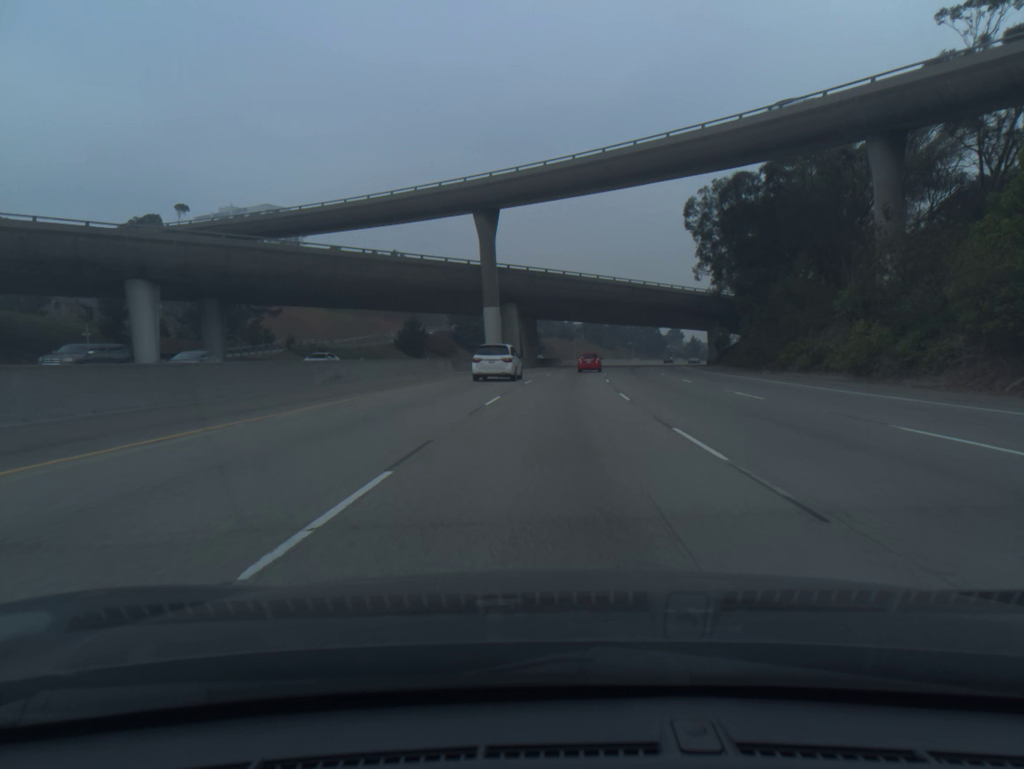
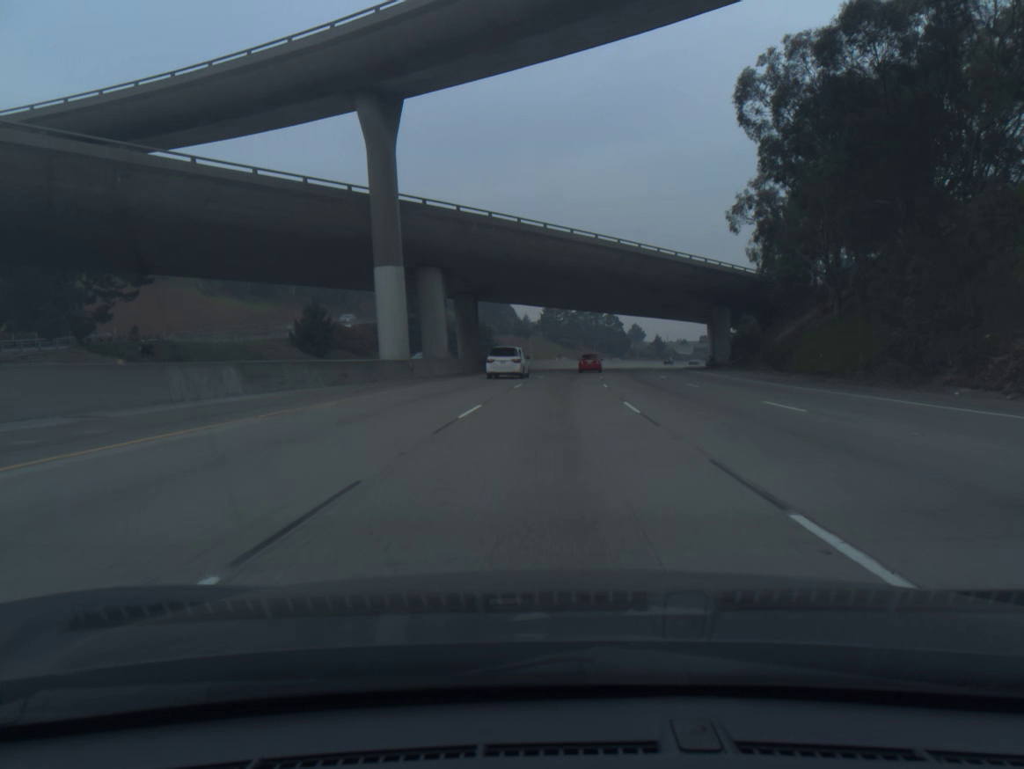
(+1.0, +33.0) m; +3°
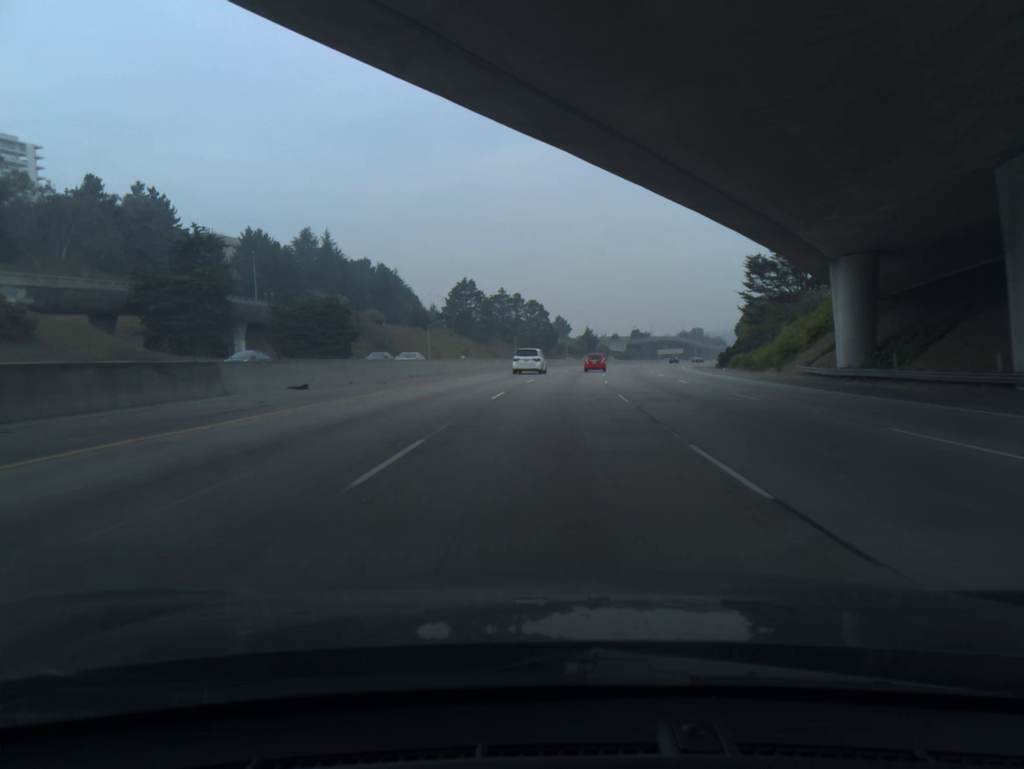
(+3.3, +66.4) m; +6°
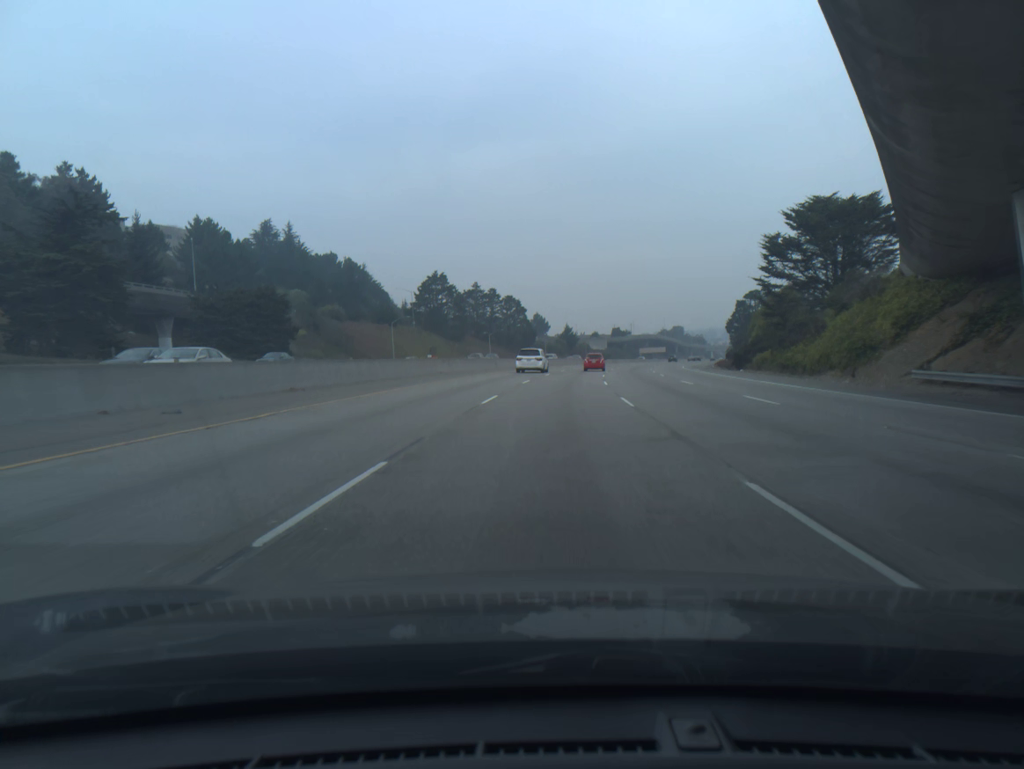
(+0.2, +16.8) m; +2°
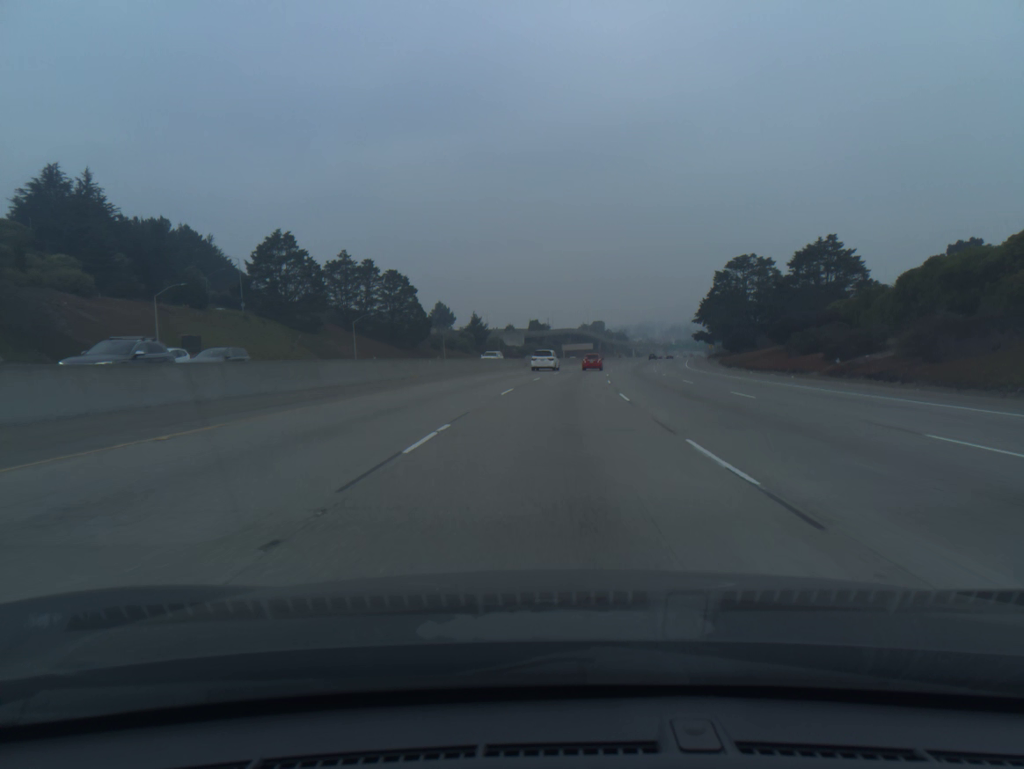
(+3.8, +67.9) m; +6°
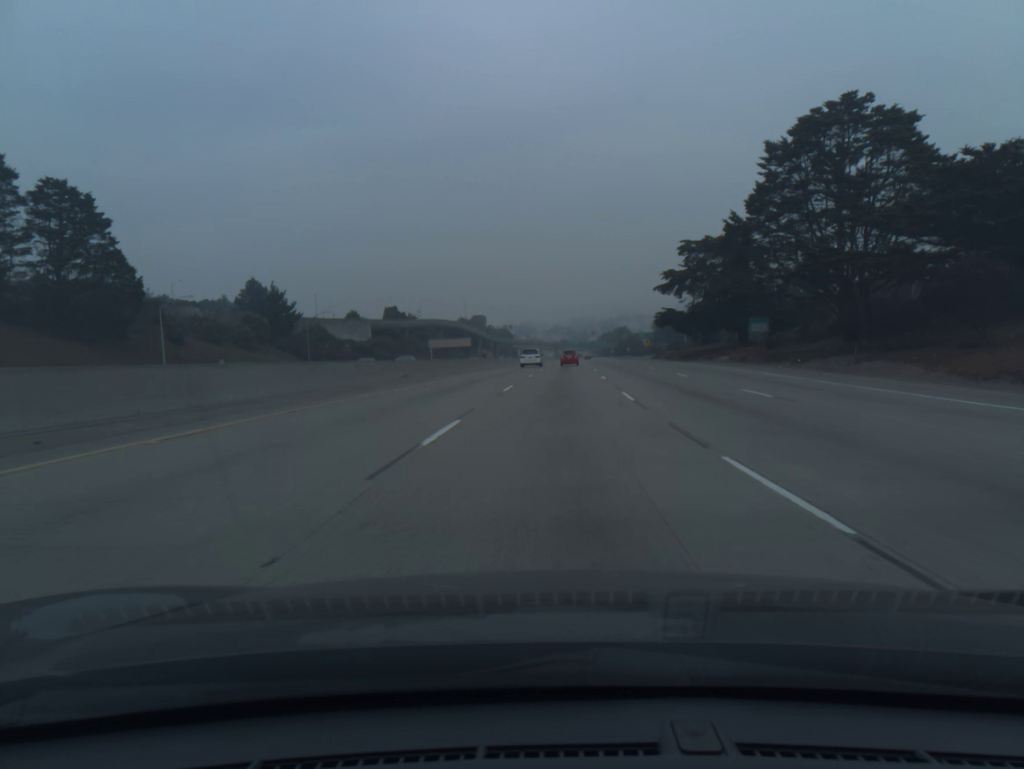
(+6.4, +86.8) m; +9°
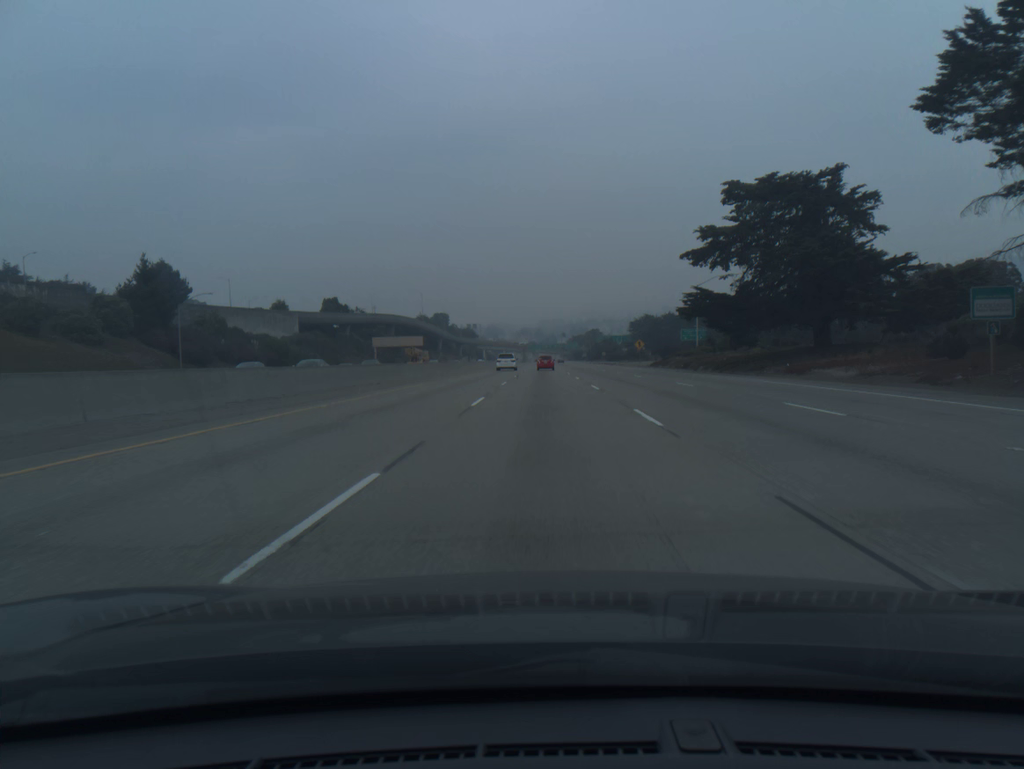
(+0.8, +35.1) m; +2°
